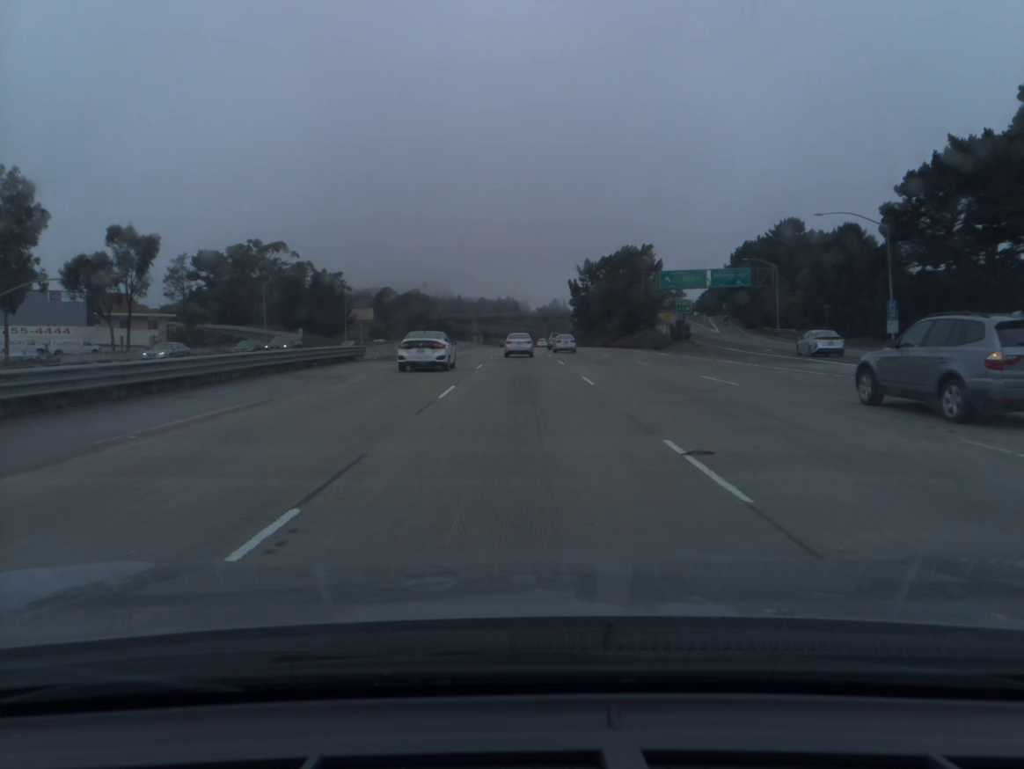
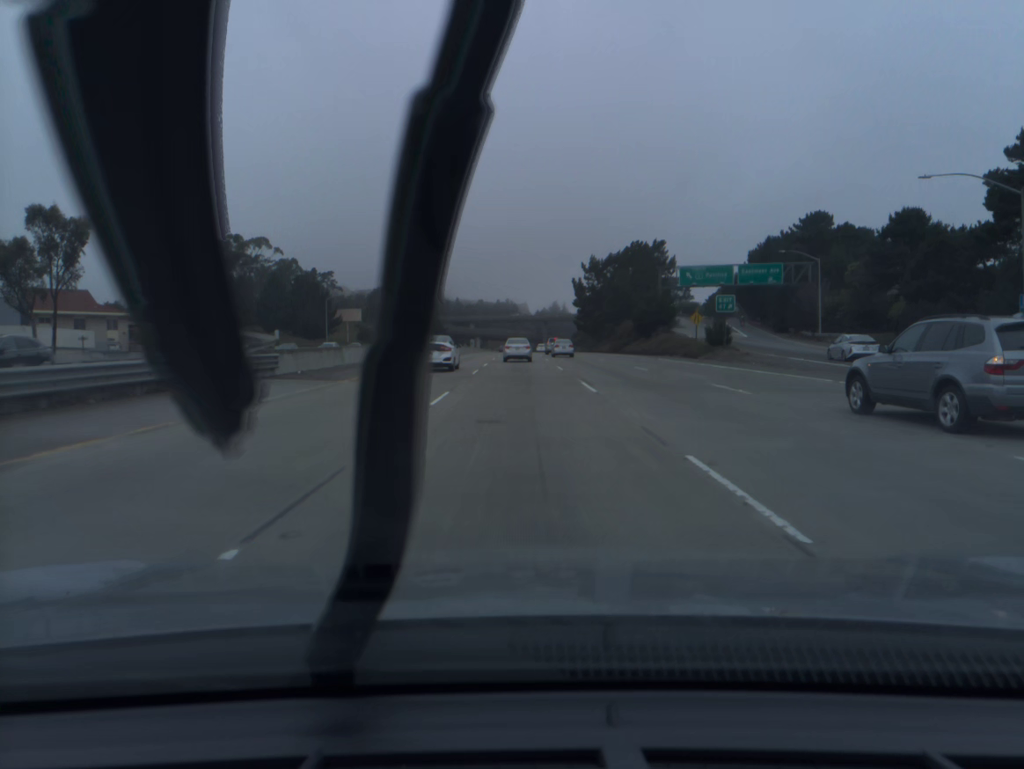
(0.0, +15.8) m; 0°
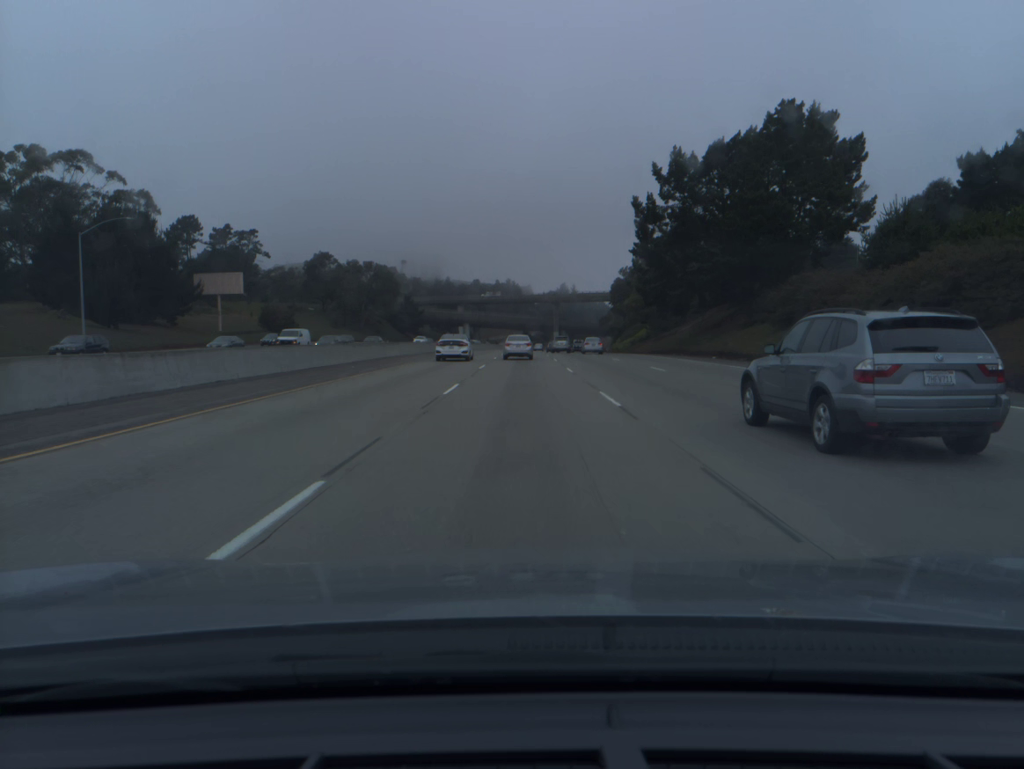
(-0.2, +79.1) m; 0°
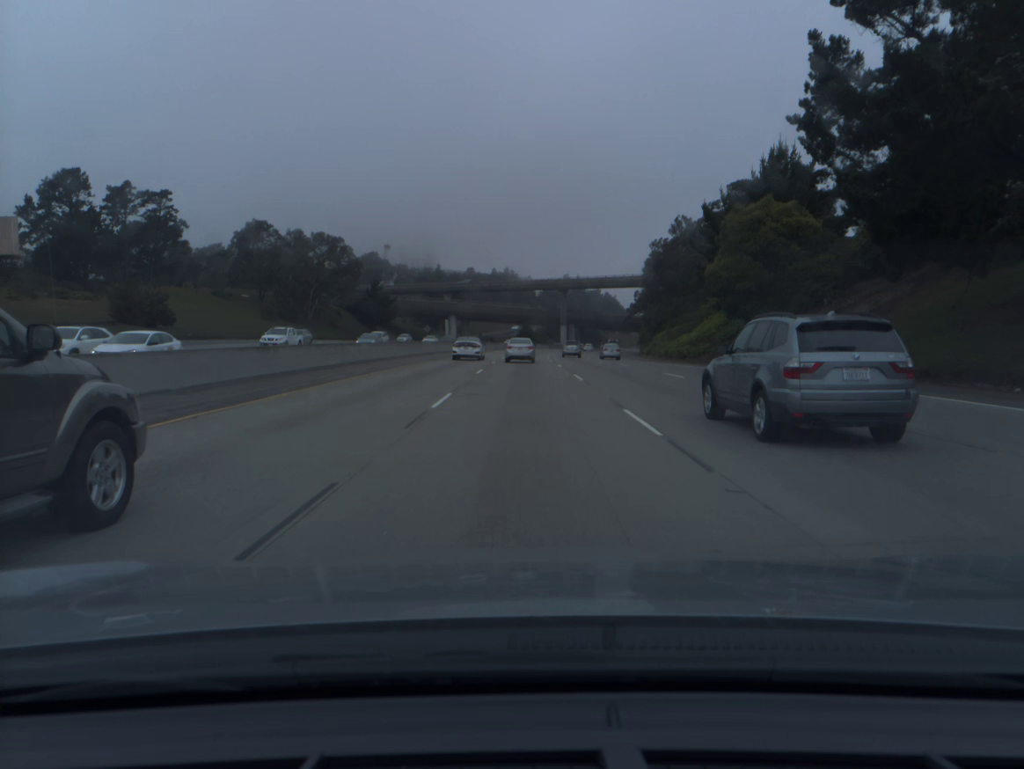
(0.0, +47.0) m; 0°
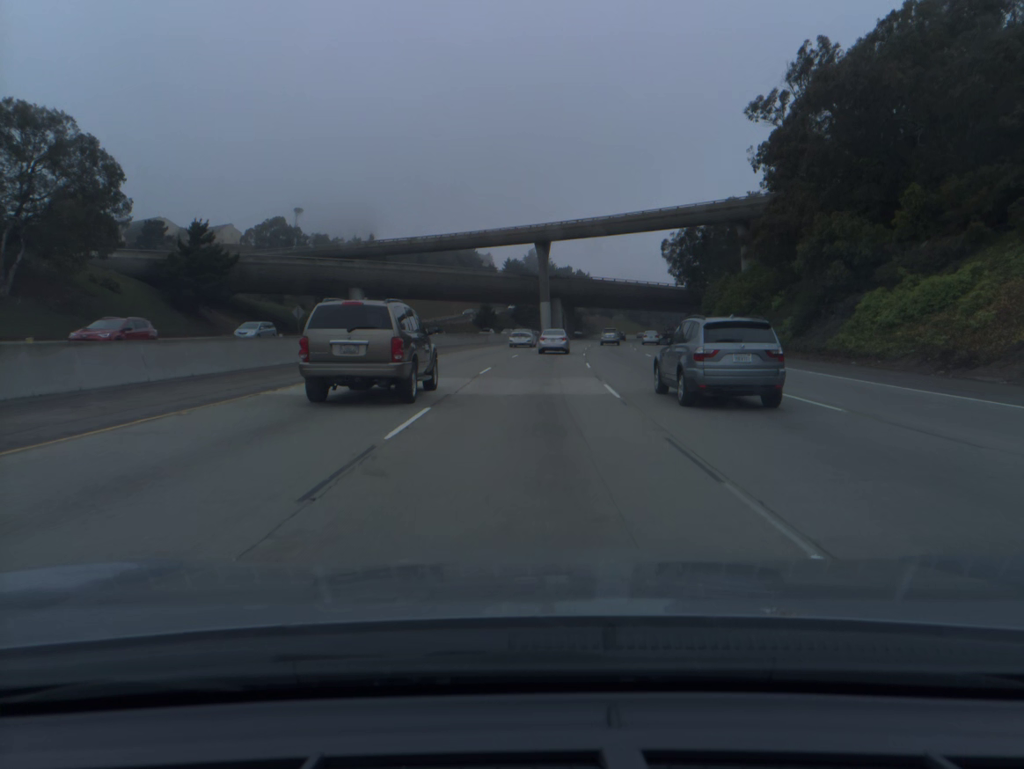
(+0.8, +77.9) m; +3°
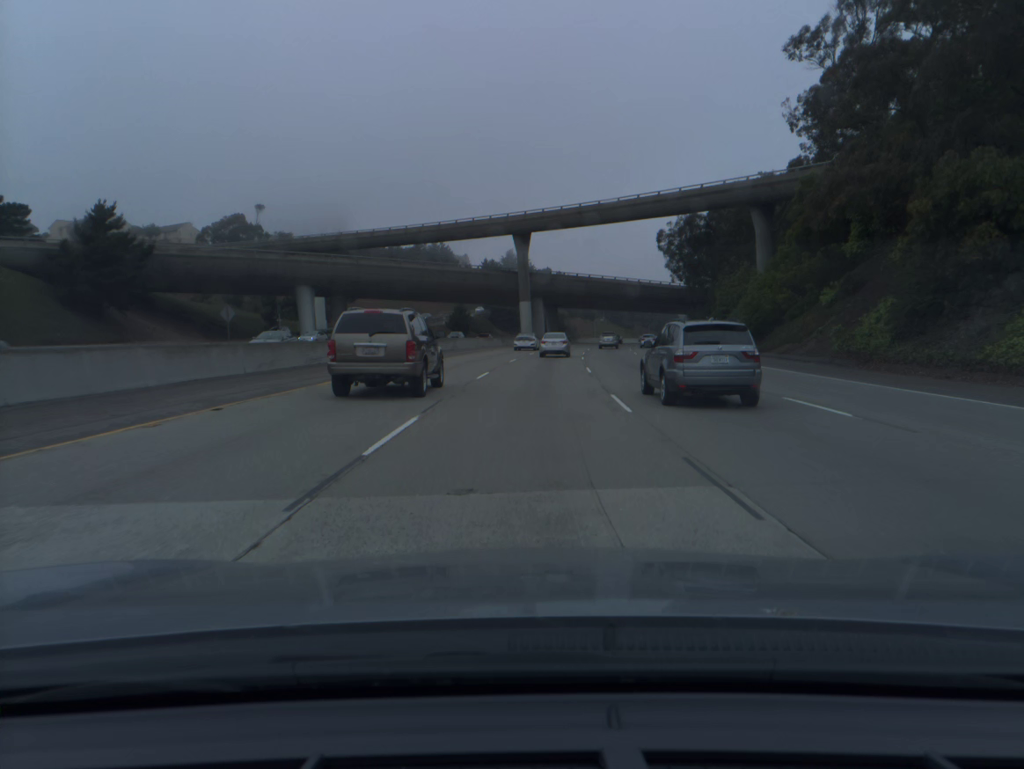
(+0.2, +15.4) m; +2°
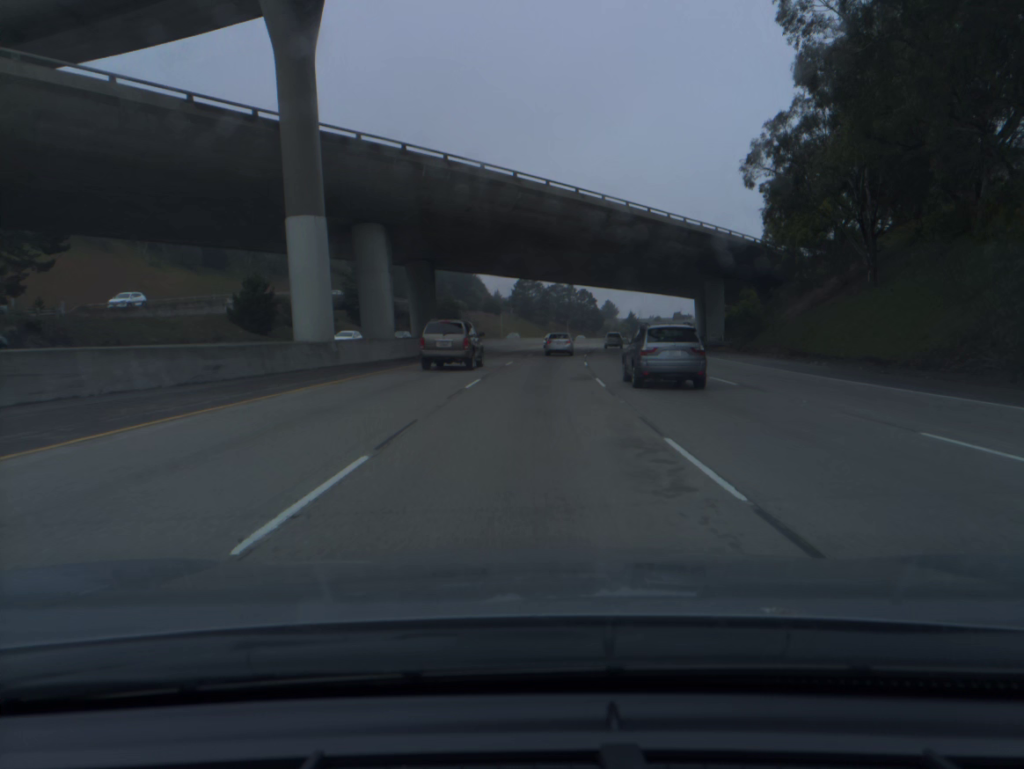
(+4.8, +77.0) m; +7°
